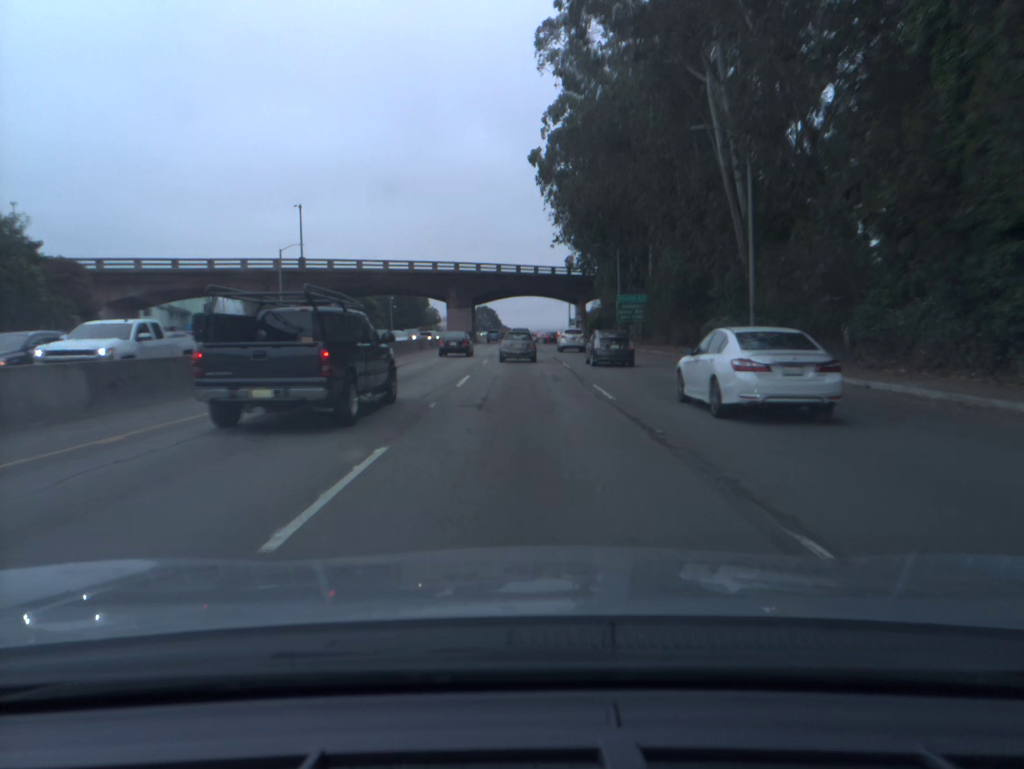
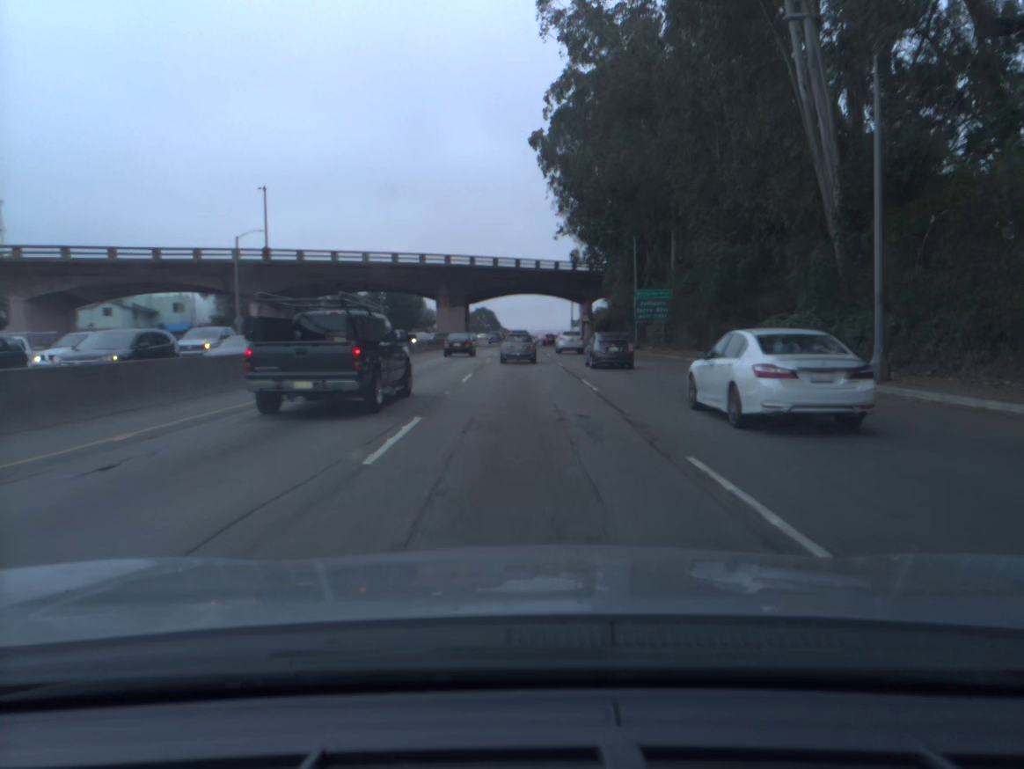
(0.0, +11.6) m; 0°
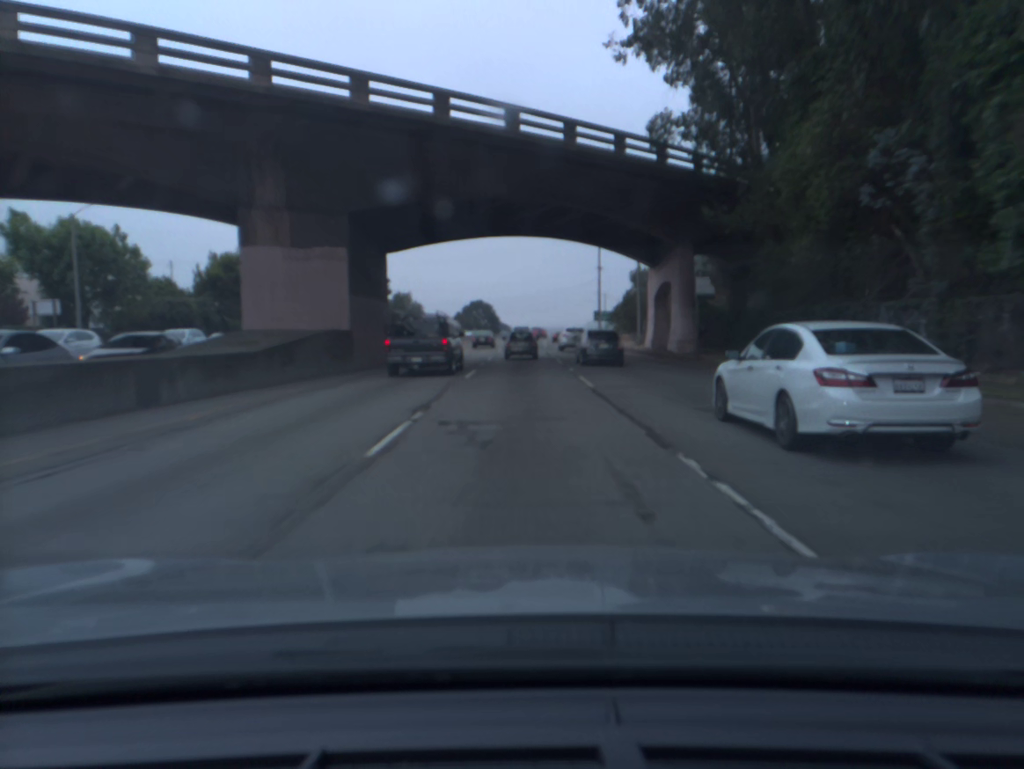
(-0.1, +58.7) m; 0°
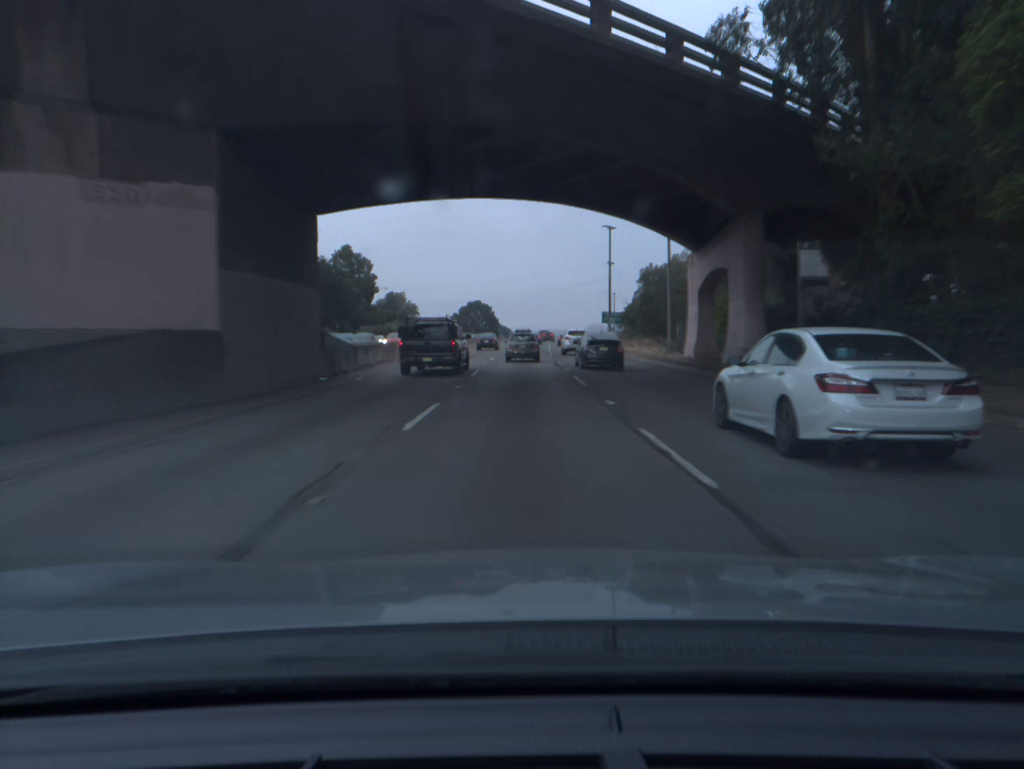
(0.0, +11.8) m; 0°
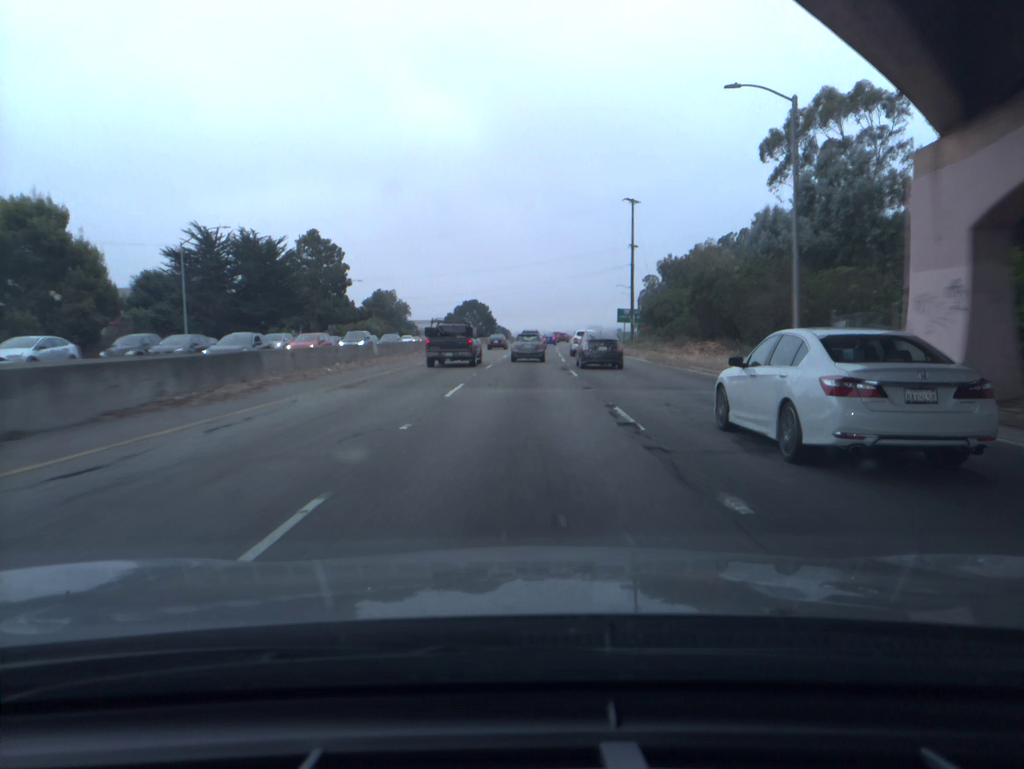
(+0.1, +23.6) m; 0°
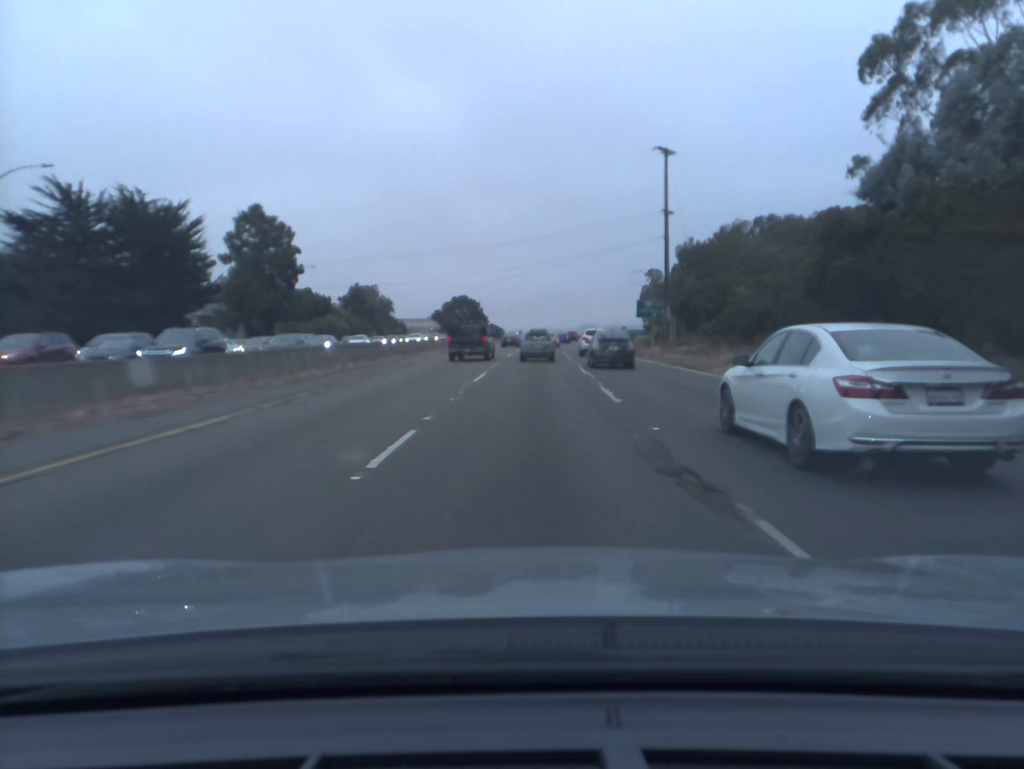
(+0.1, +23.6) m; 0°
